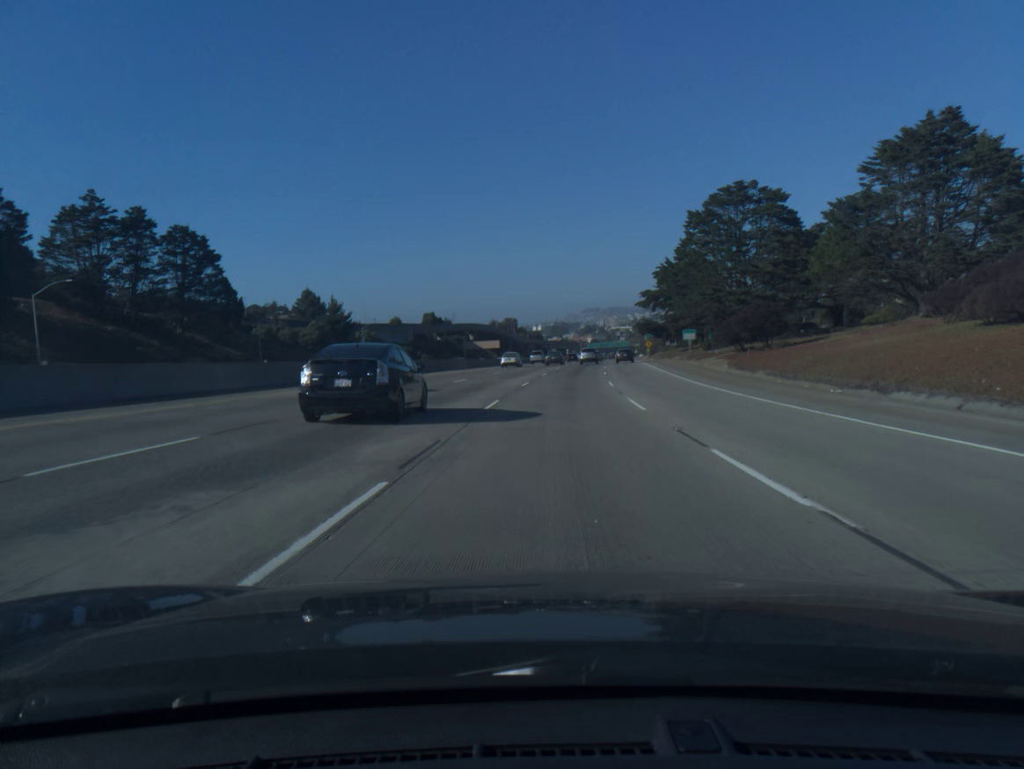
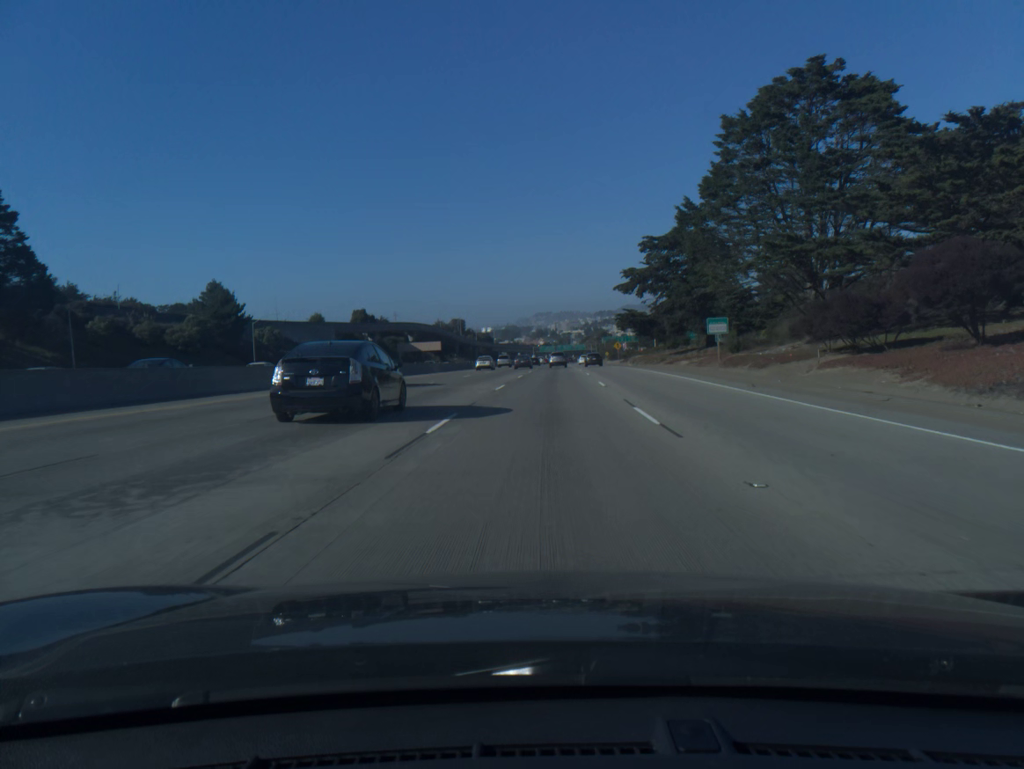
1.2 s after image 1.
(+1.1, +34.1) m; +4°
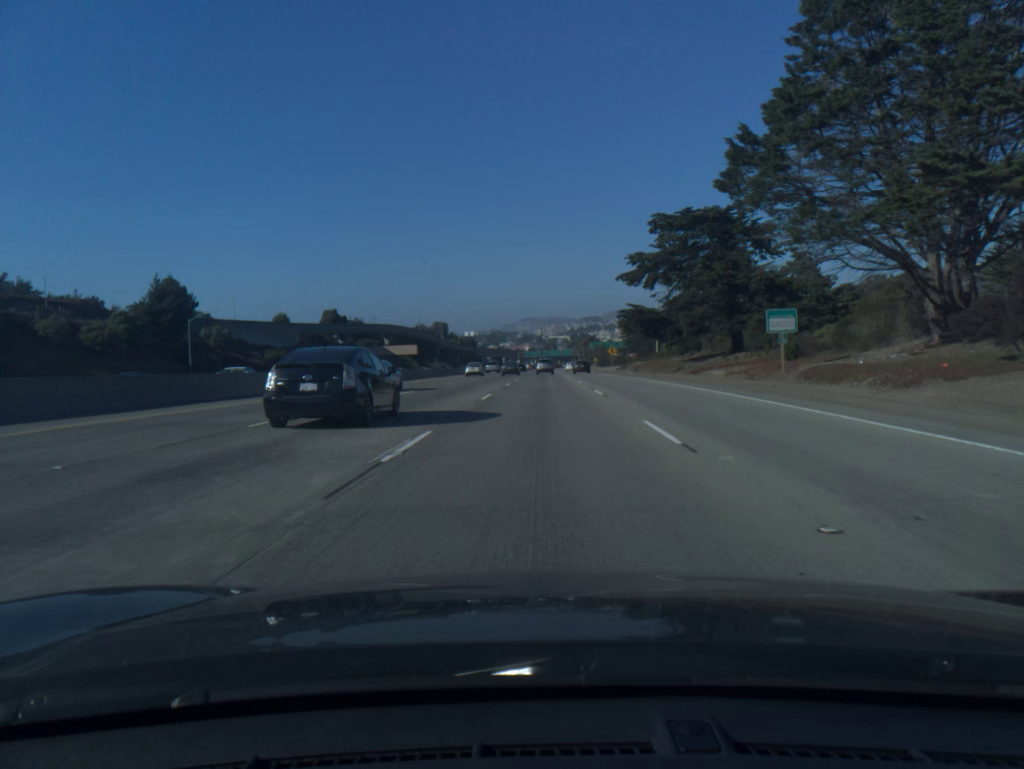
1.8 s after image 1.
(+0.2, +17.1) m; +1°
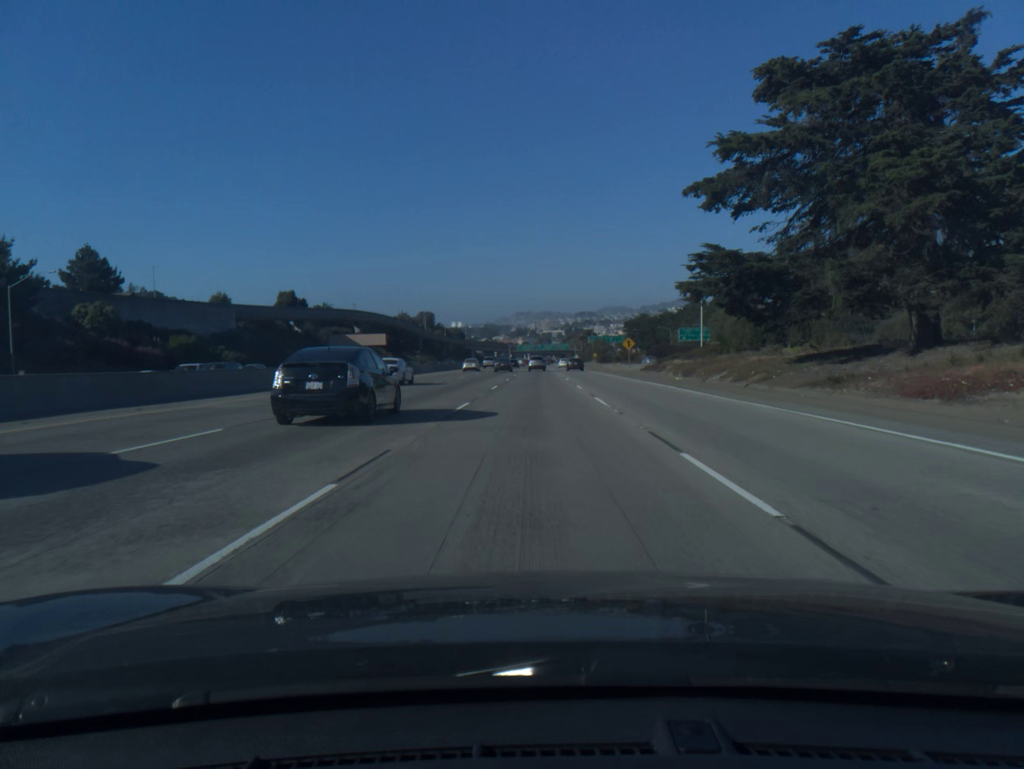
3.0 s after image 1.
(+0.3, +34.1) m; +1°
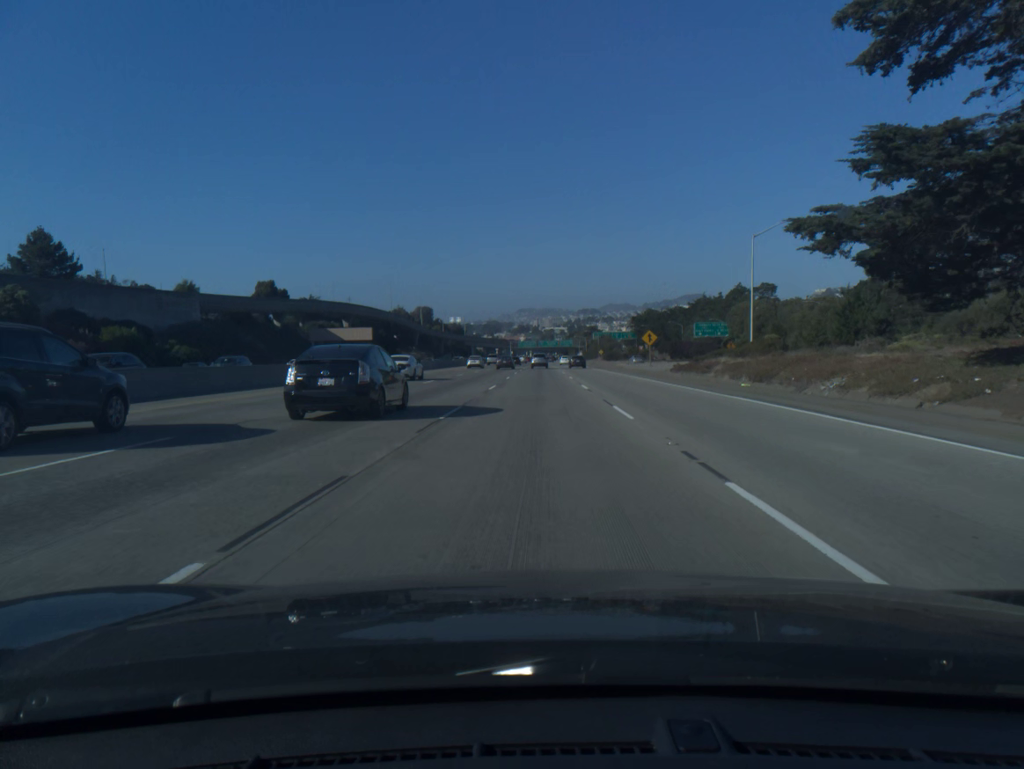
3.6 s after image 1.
(0.0, +17.0) m; 0°
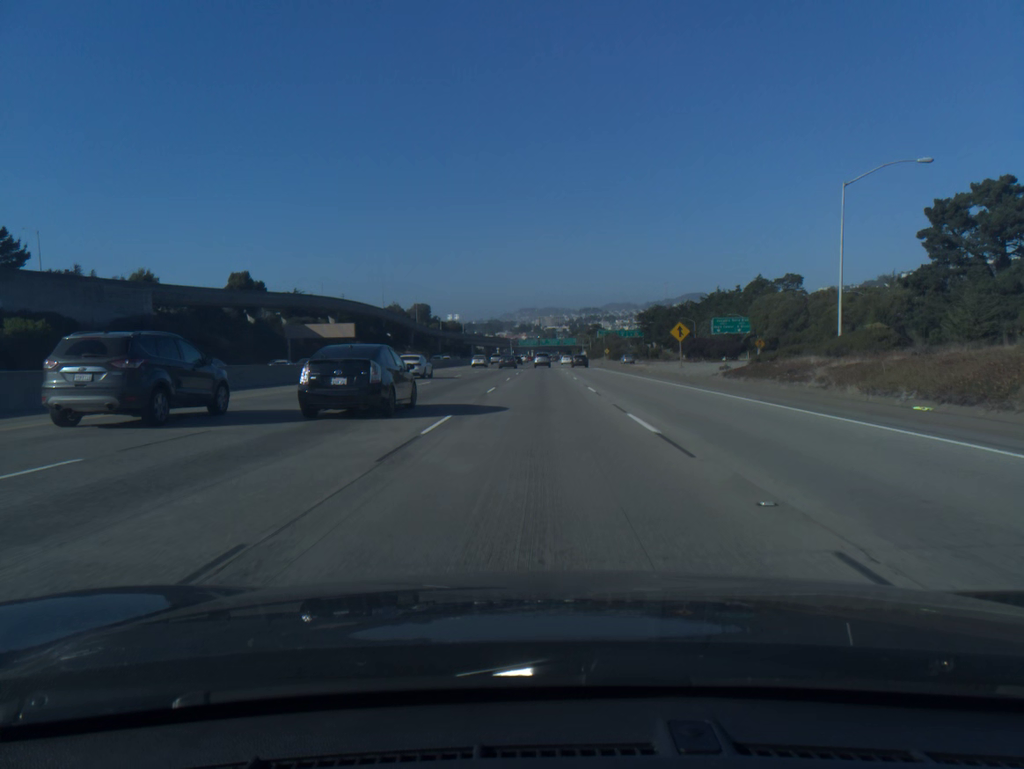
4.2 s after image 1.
(0.0, +17.0) m; 0°
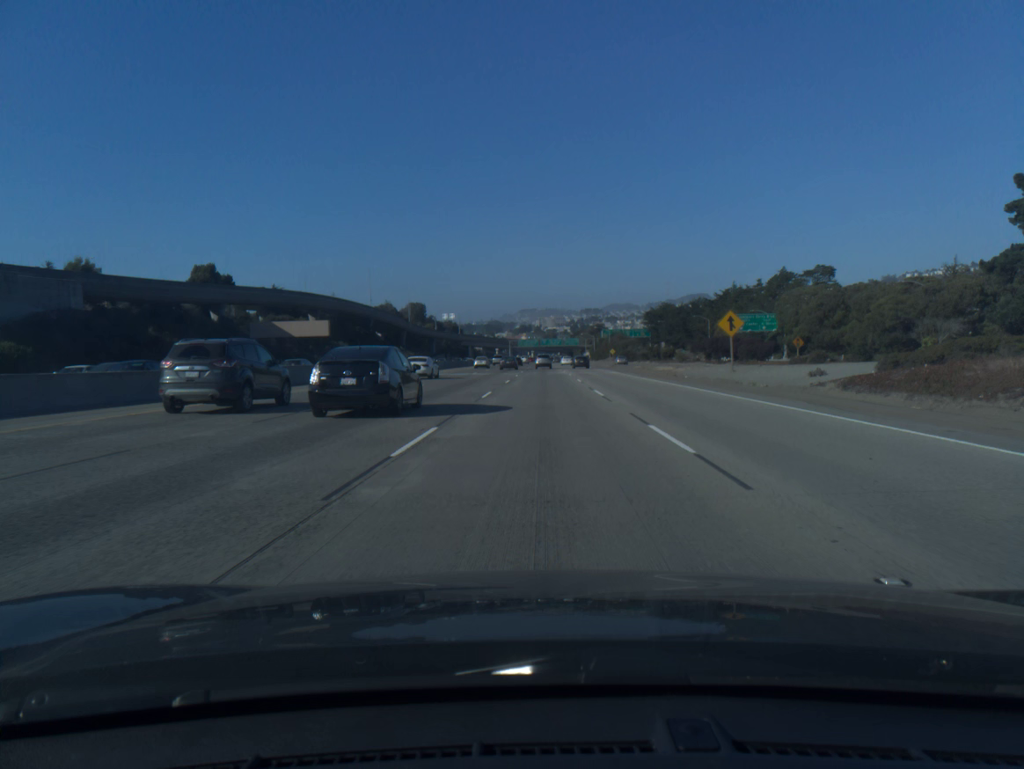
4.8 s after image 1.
(0.0, +17.1) m; 0°
